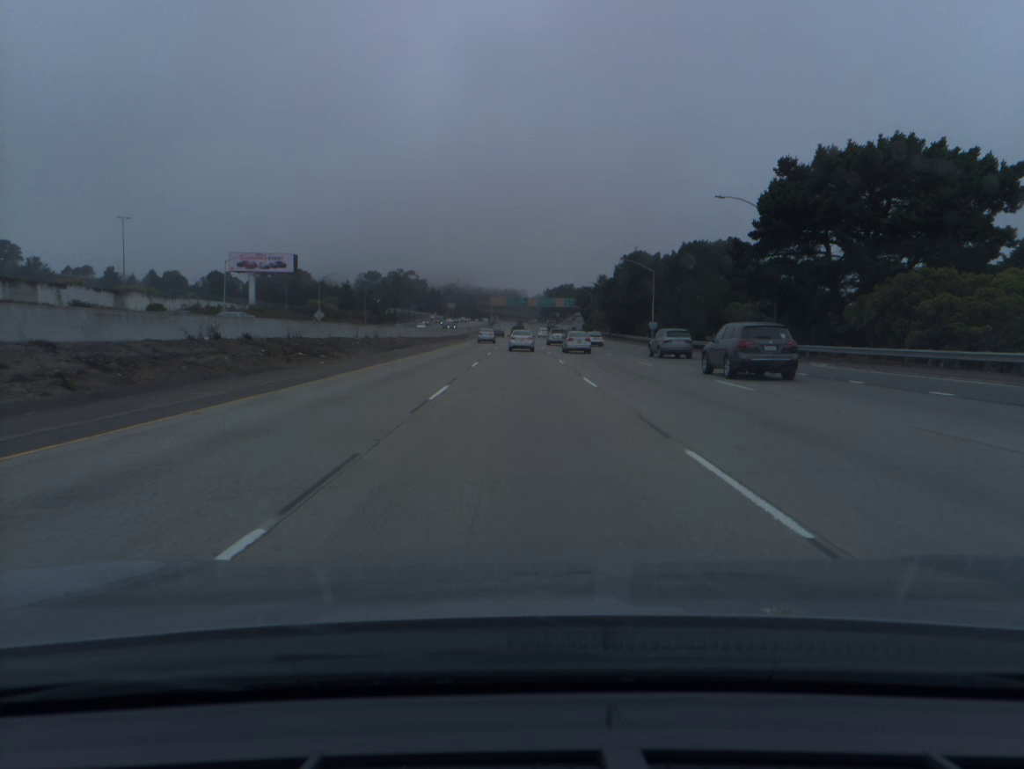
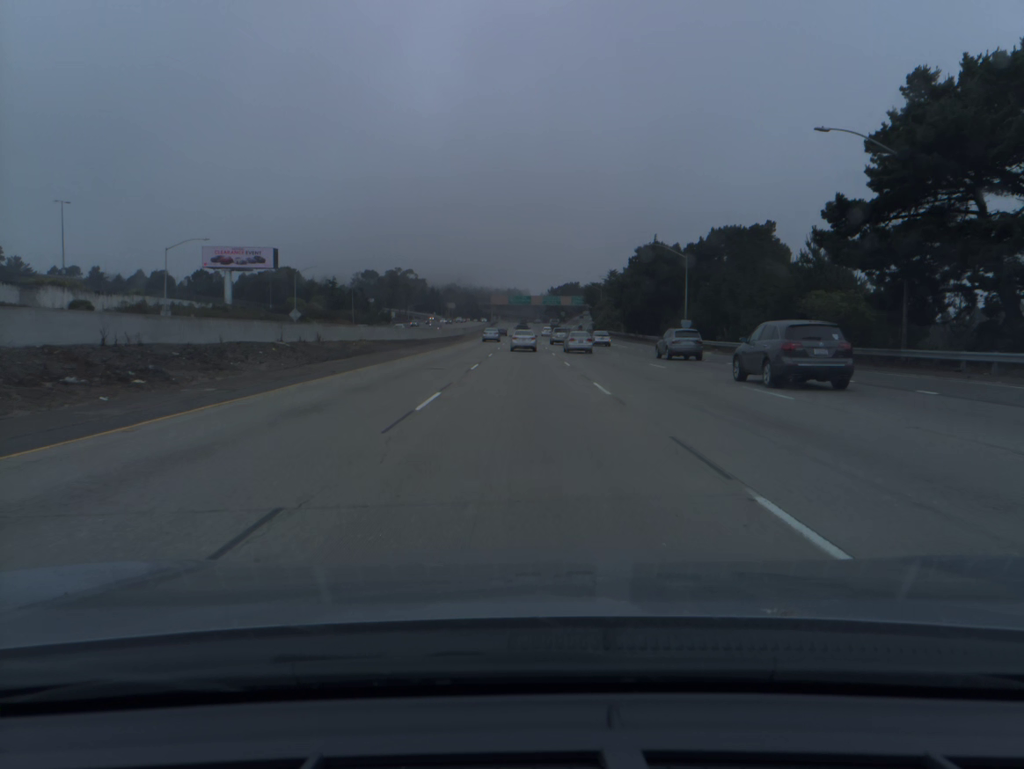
(0.0, +17.1) m; 0°
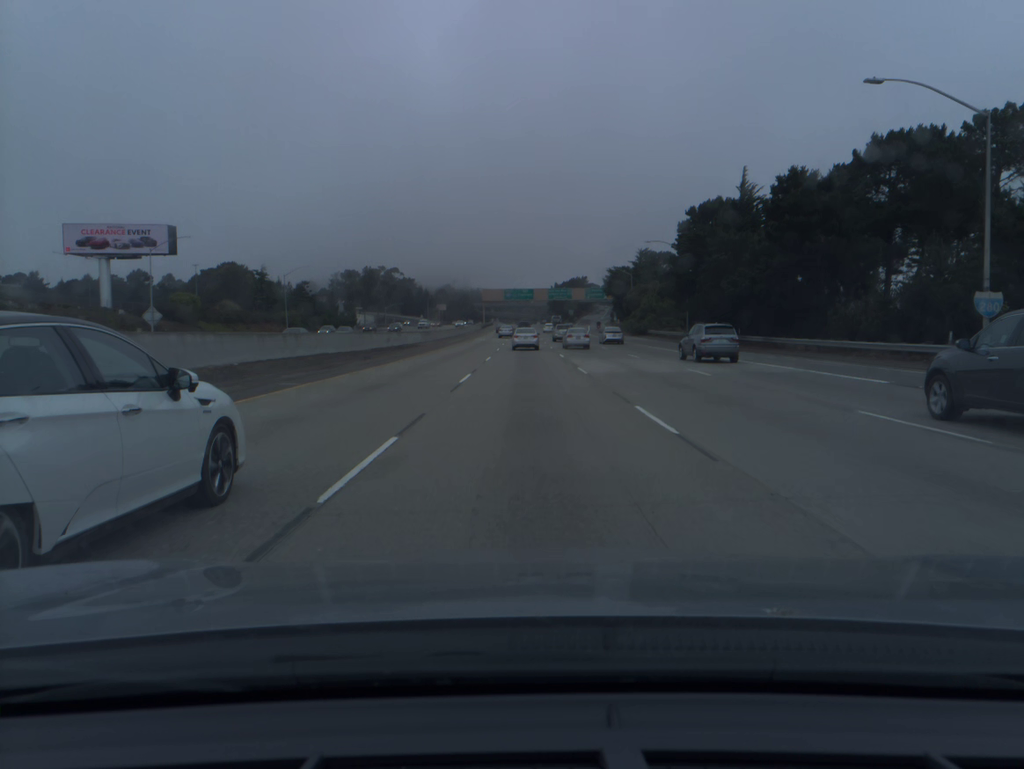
(-0.1, +50.8) m; 0°
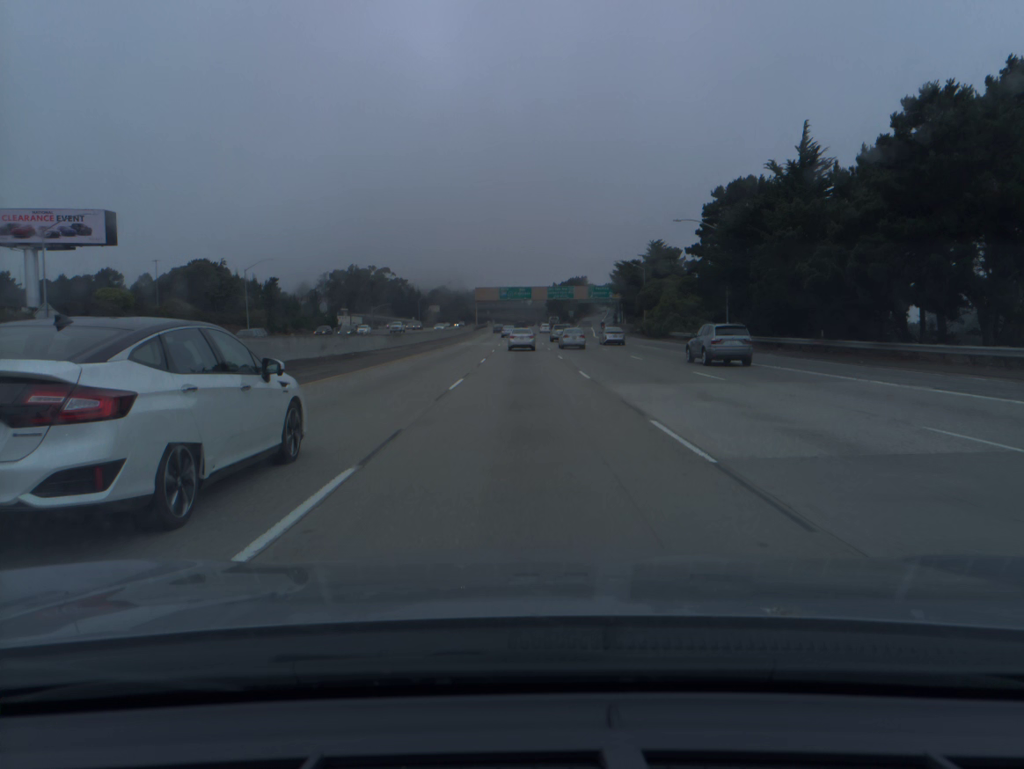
(0.0, +16.8) m; 0°
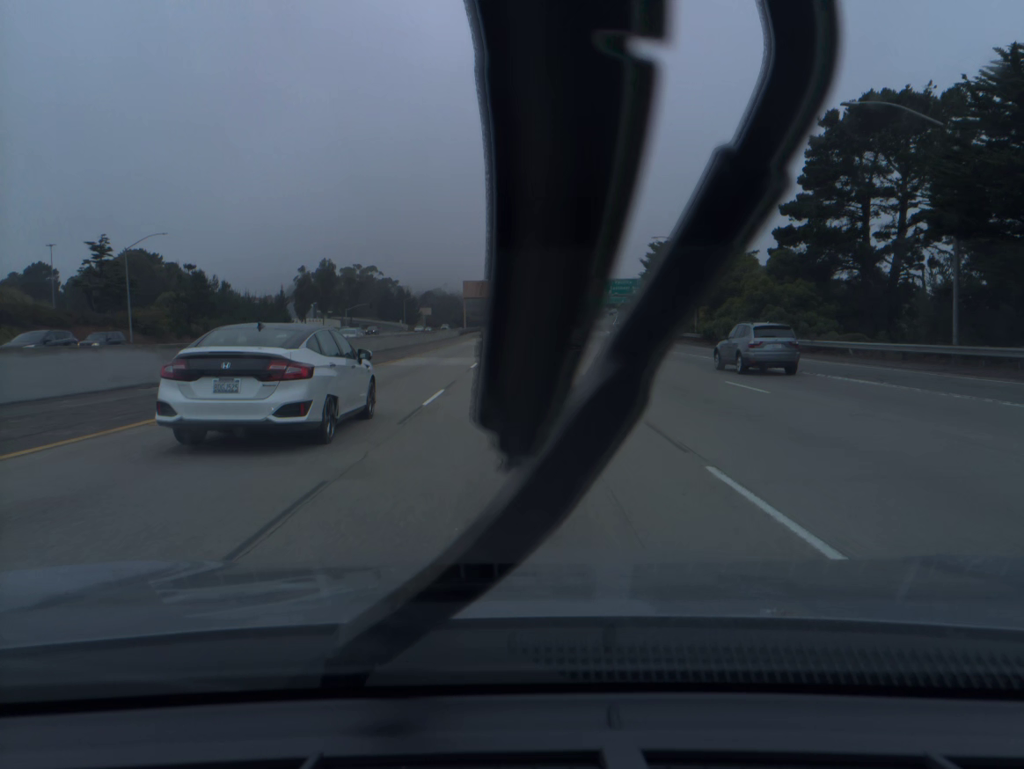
(0.0, +33.4) m; 0°
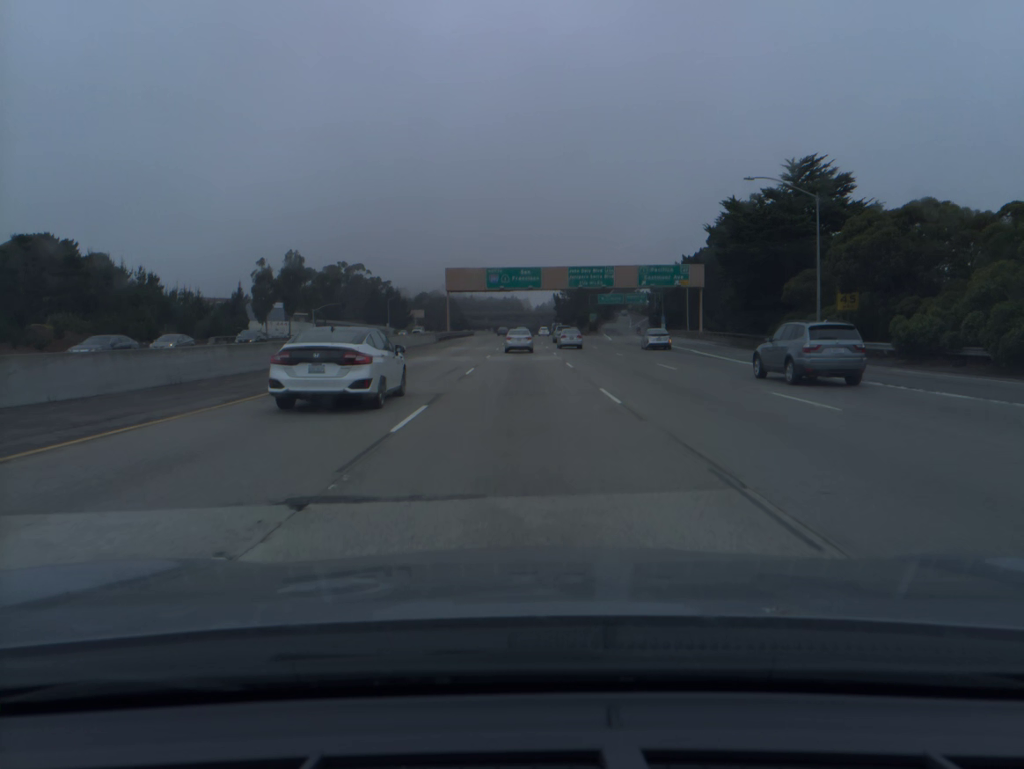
(-0.1, +33.0) m; 0°
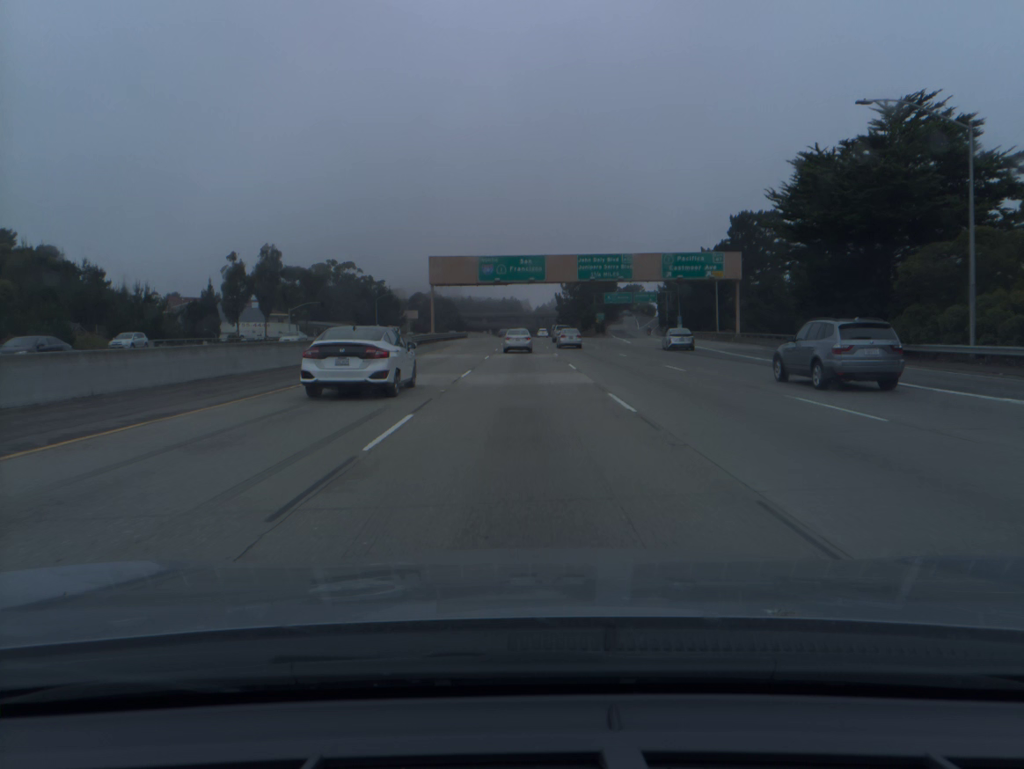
(0.0, +16.3) m; 0°
